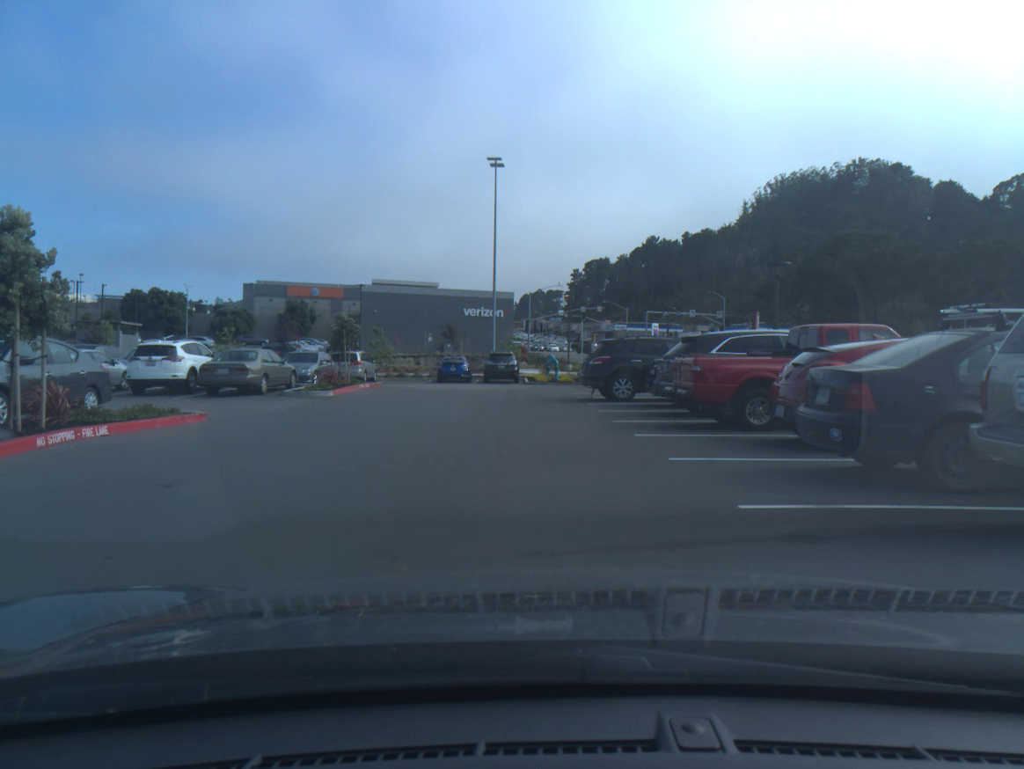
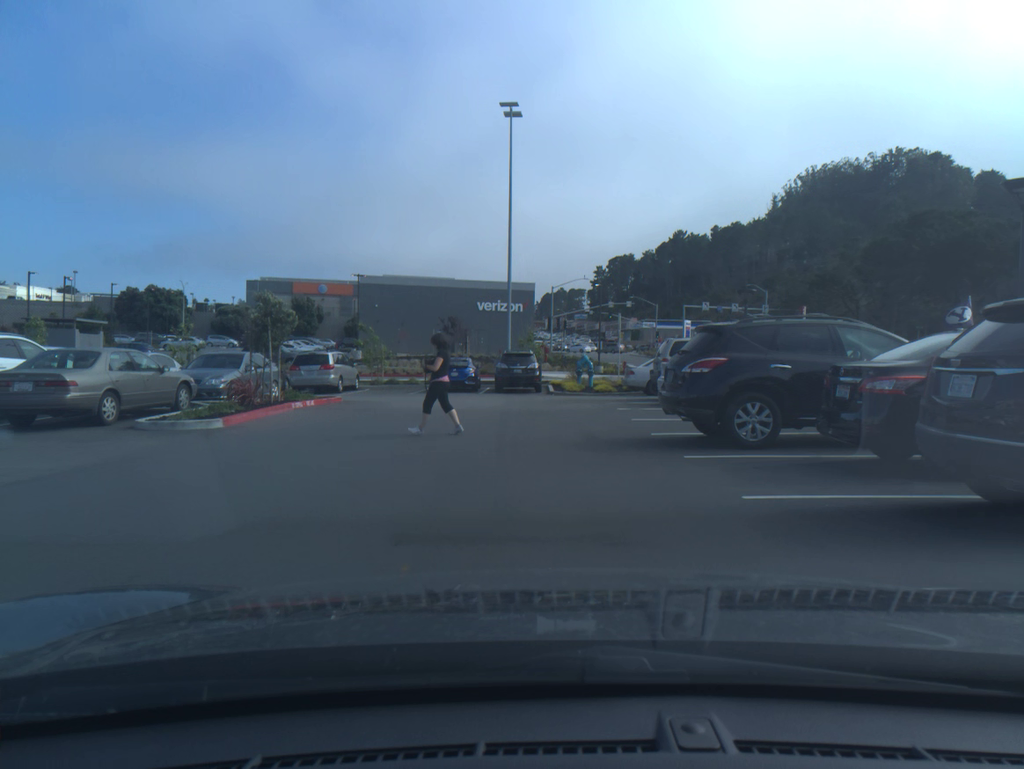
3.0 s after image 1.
(0.0, +10.4) m; +1°
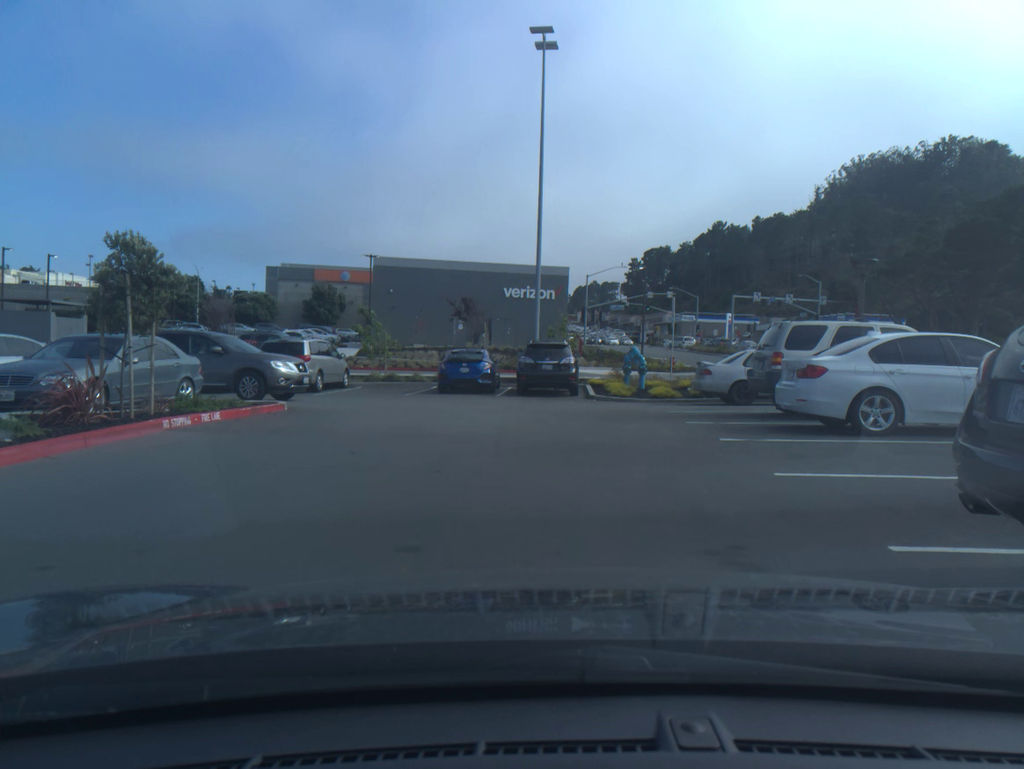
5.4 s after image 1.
(-0.2, +7.5) m; -4°
